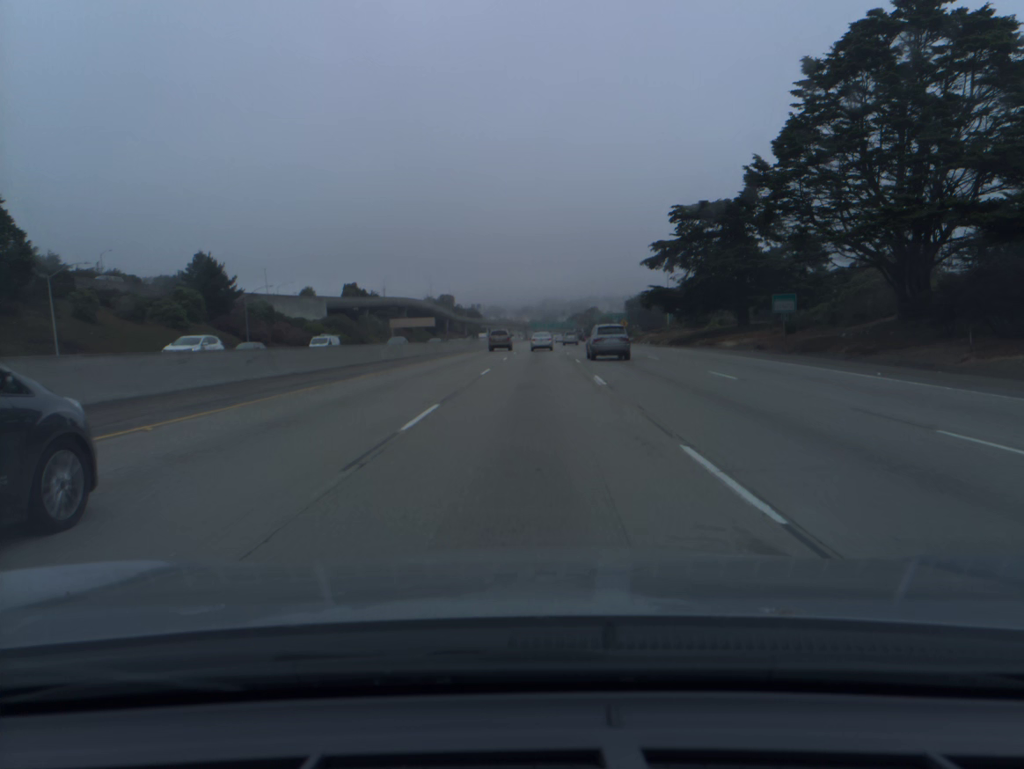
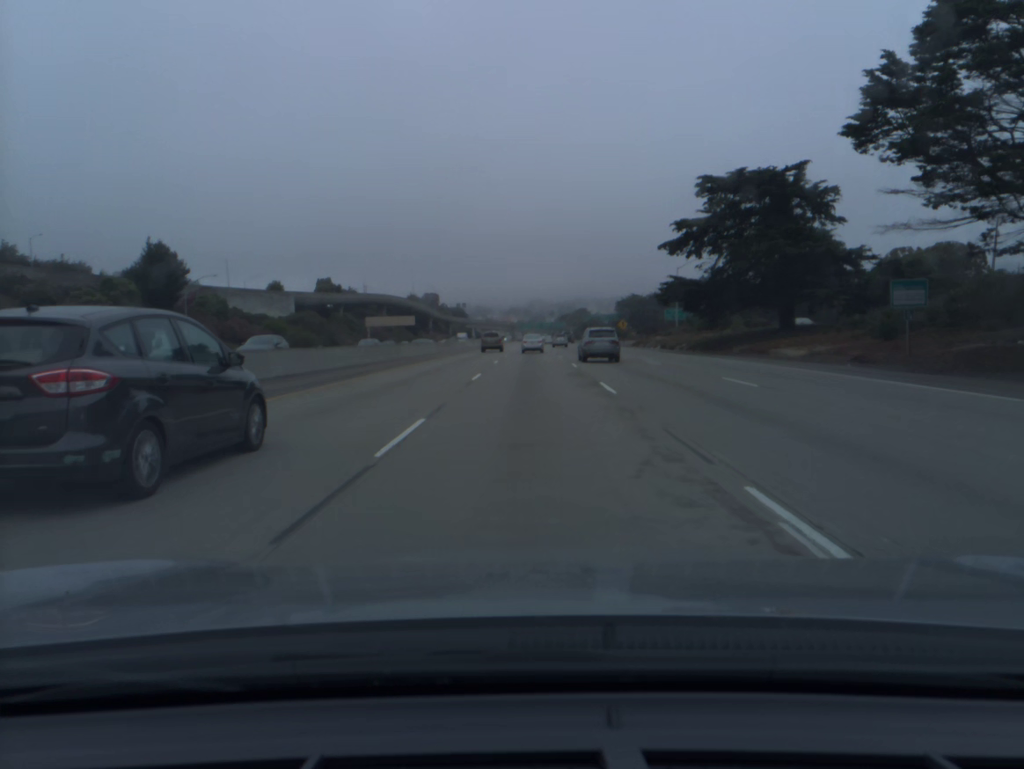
(+0.1, +16.8) m; +1°
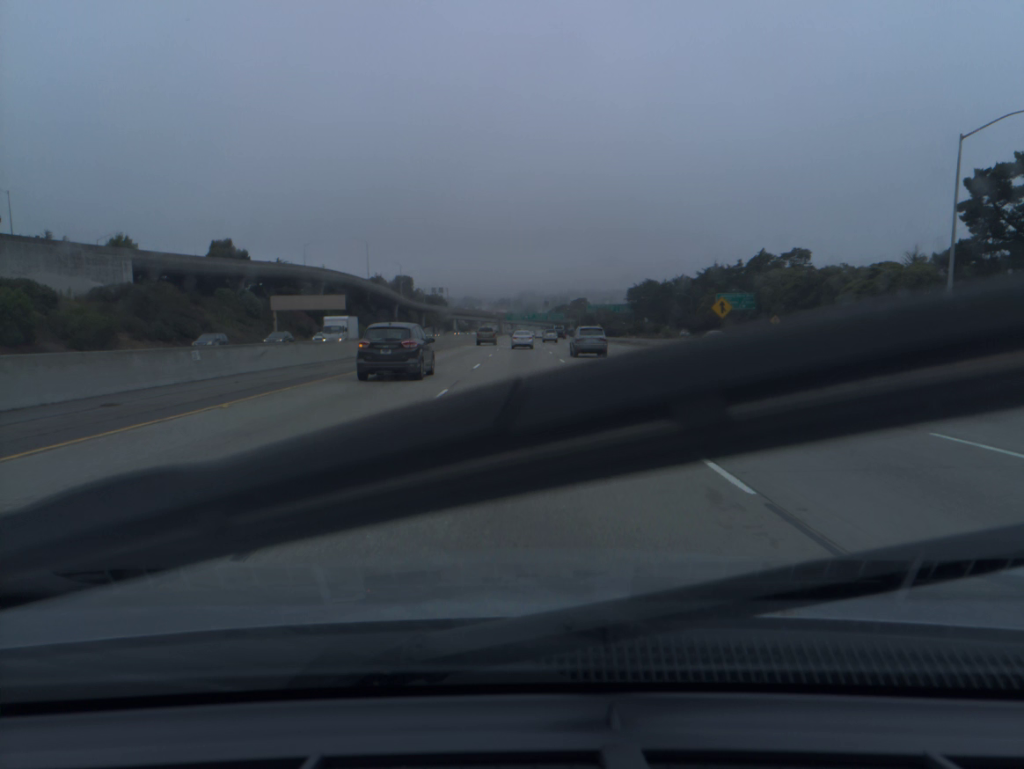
(+0.8, +67.6) m; +1°
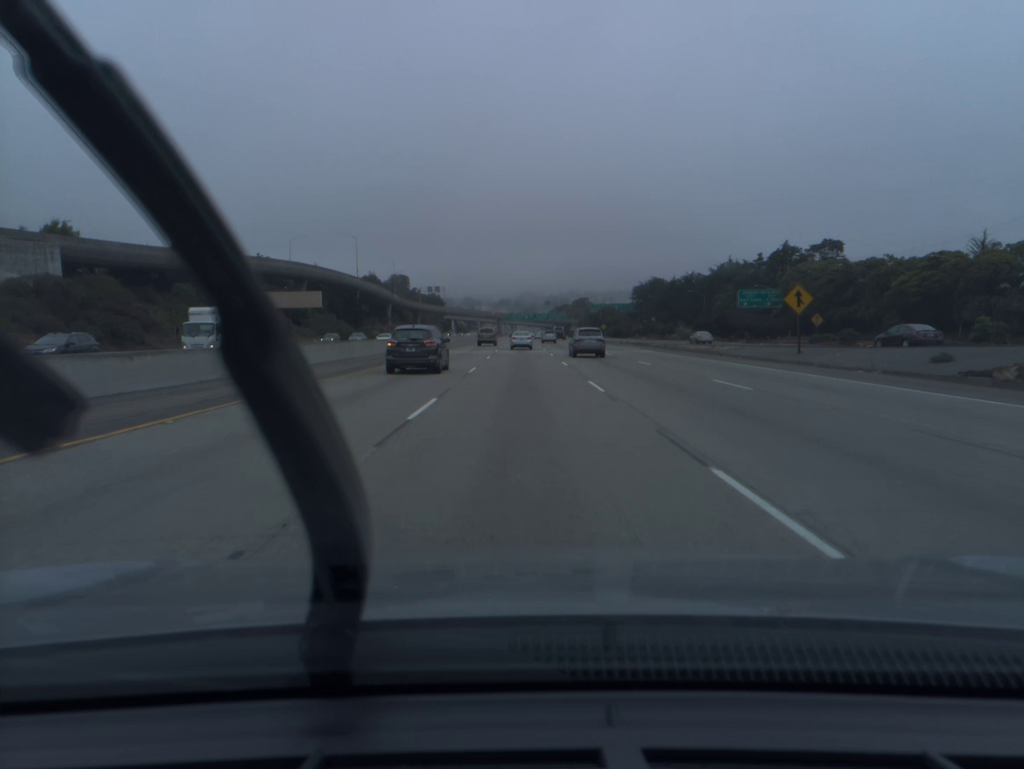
(0.0, +17.0) m; 0°
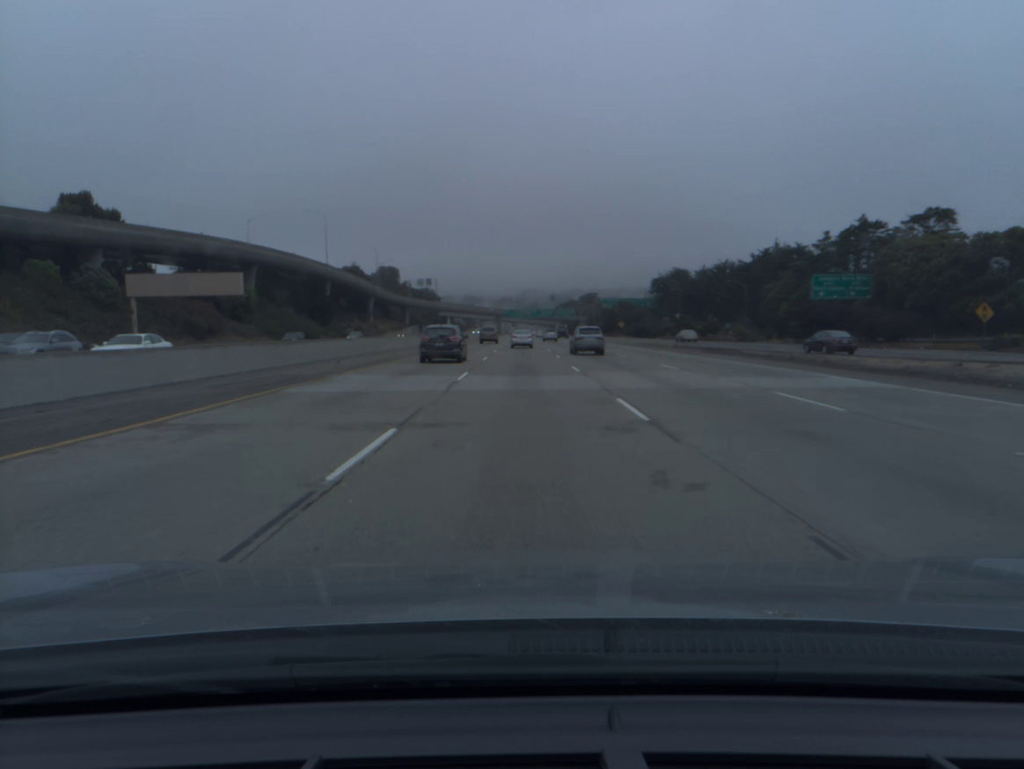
(0.0, +34.2) m; 0°
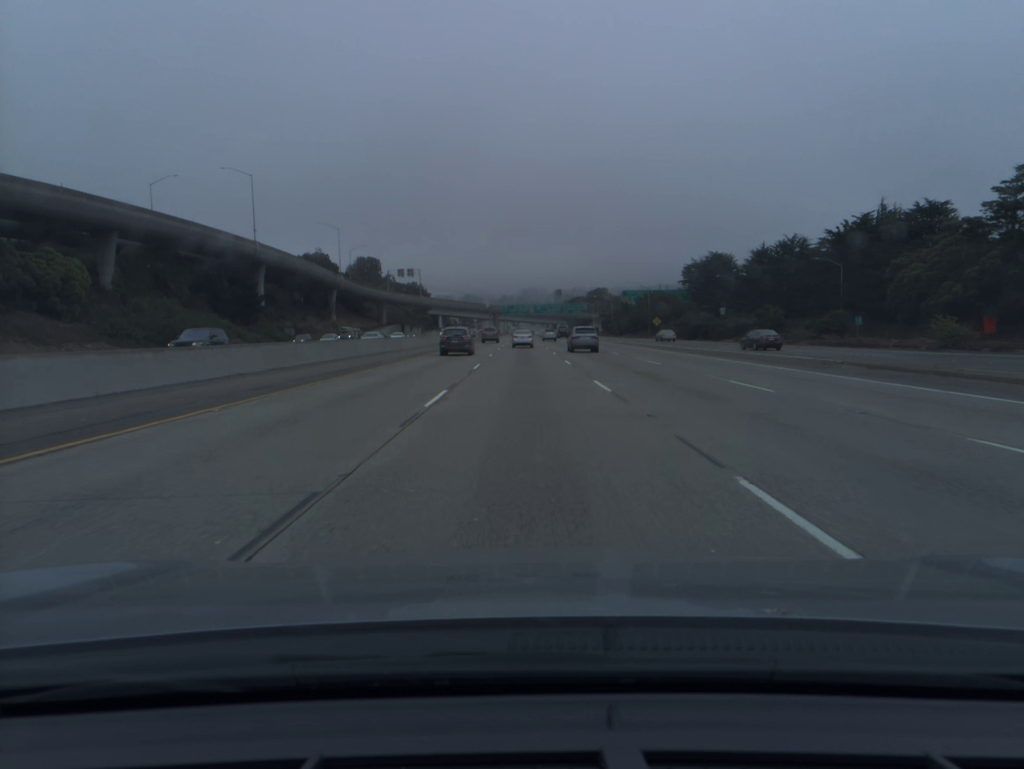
(0.0, +51.7) m; 0°
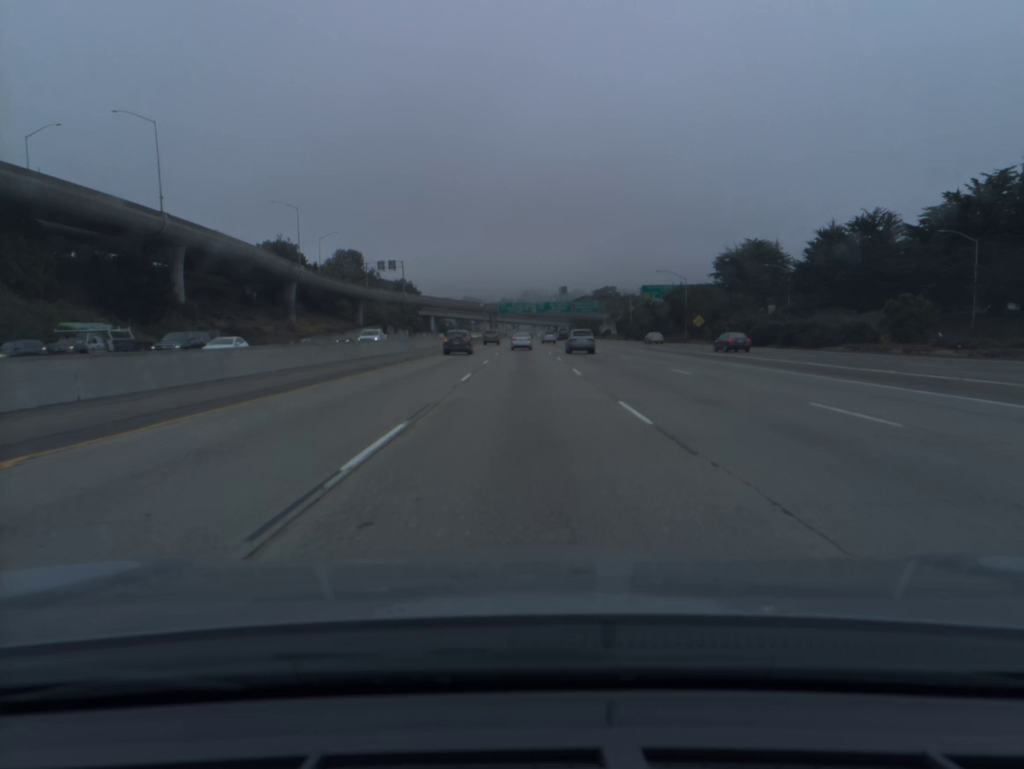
(0.0, +34.6) m; 0°
